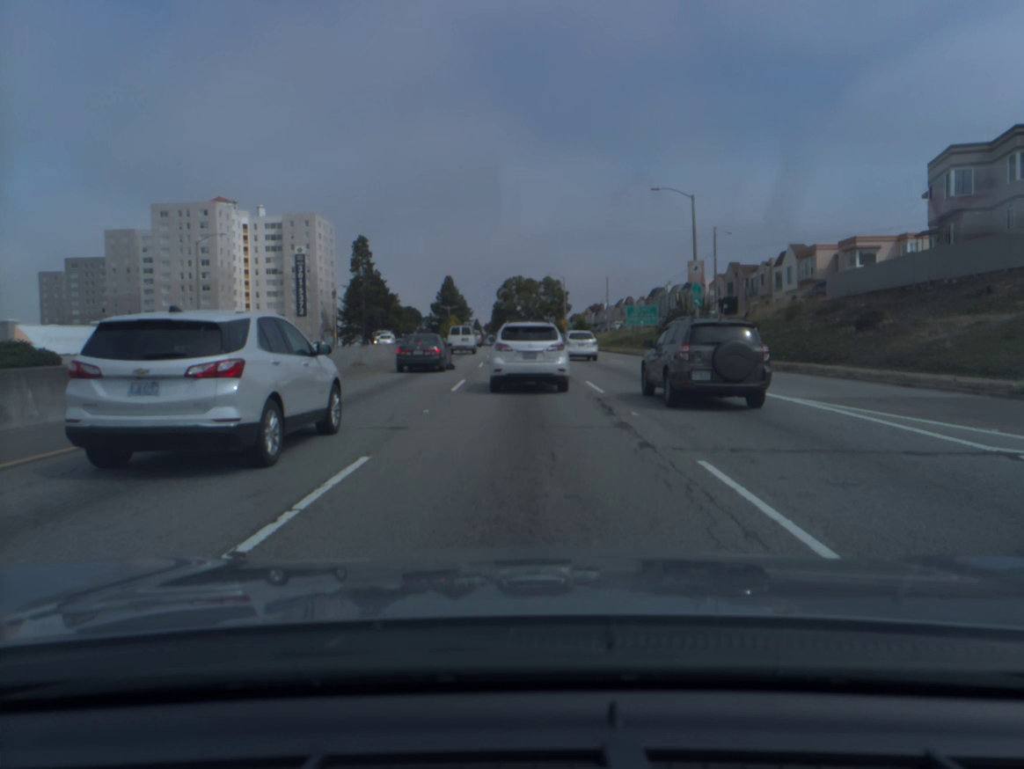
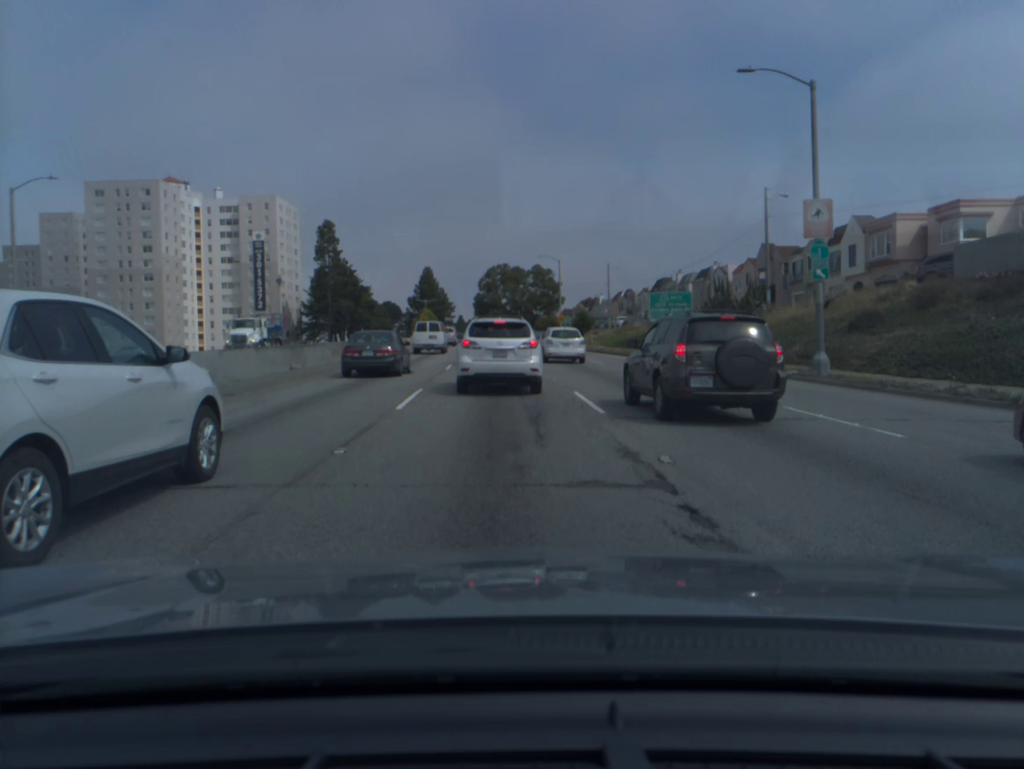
(0.0, +20.0) m; +1°
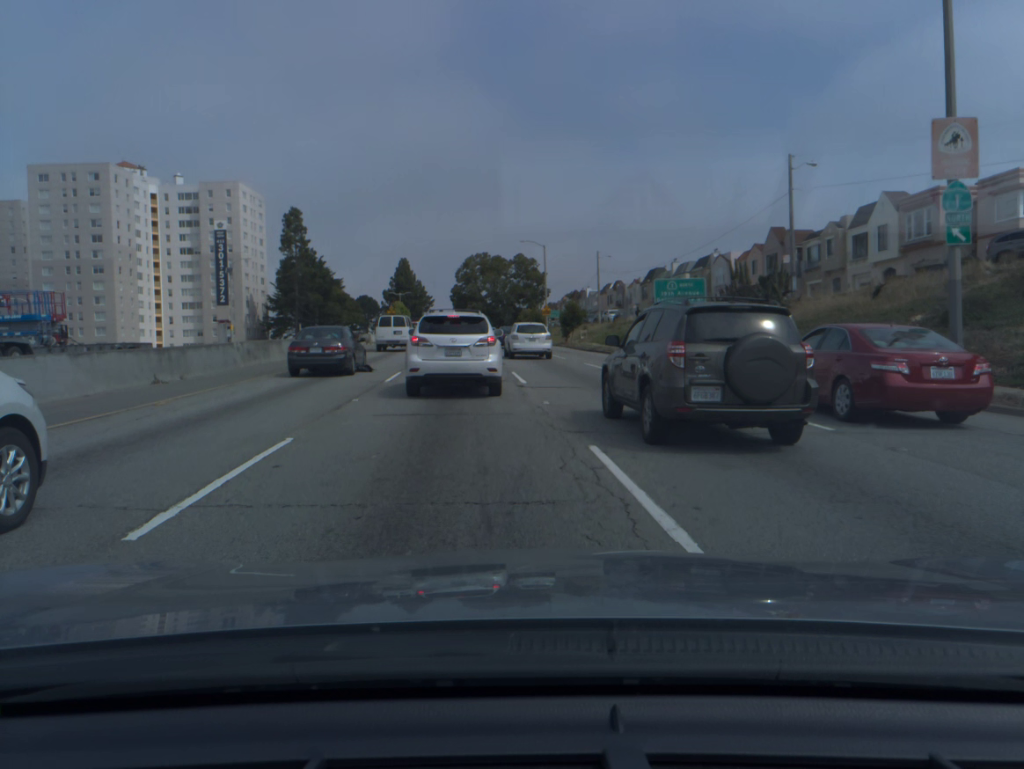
(+0.1, +8.8) m; 0°
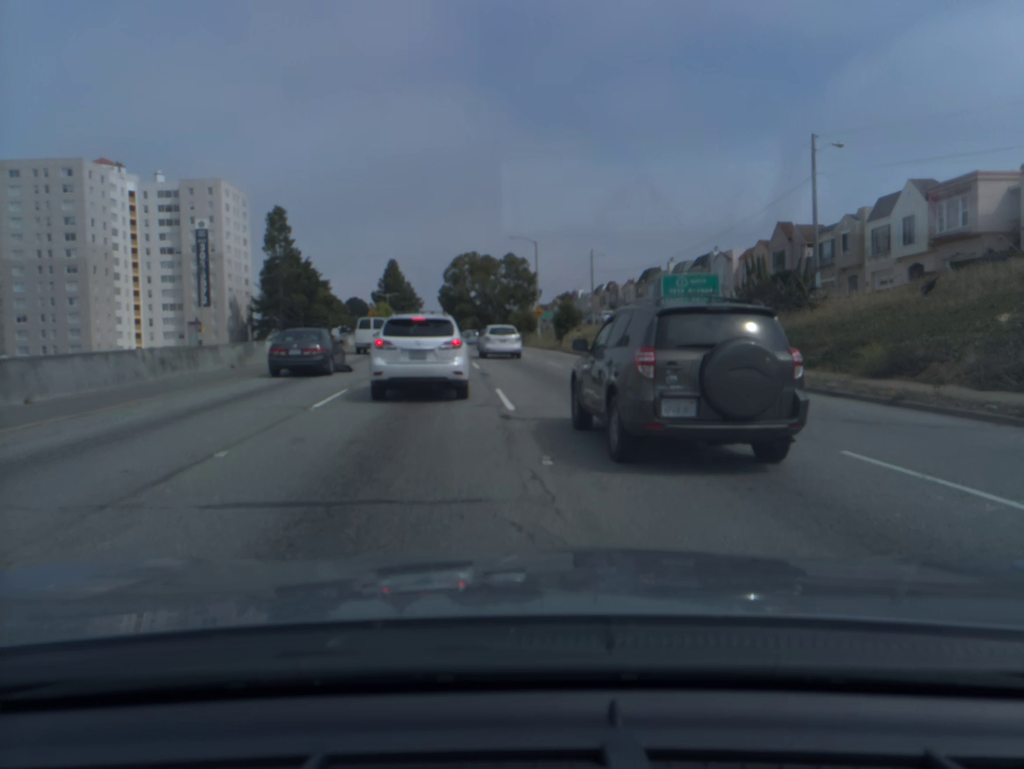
(+0.1, +6.4) m; +1°
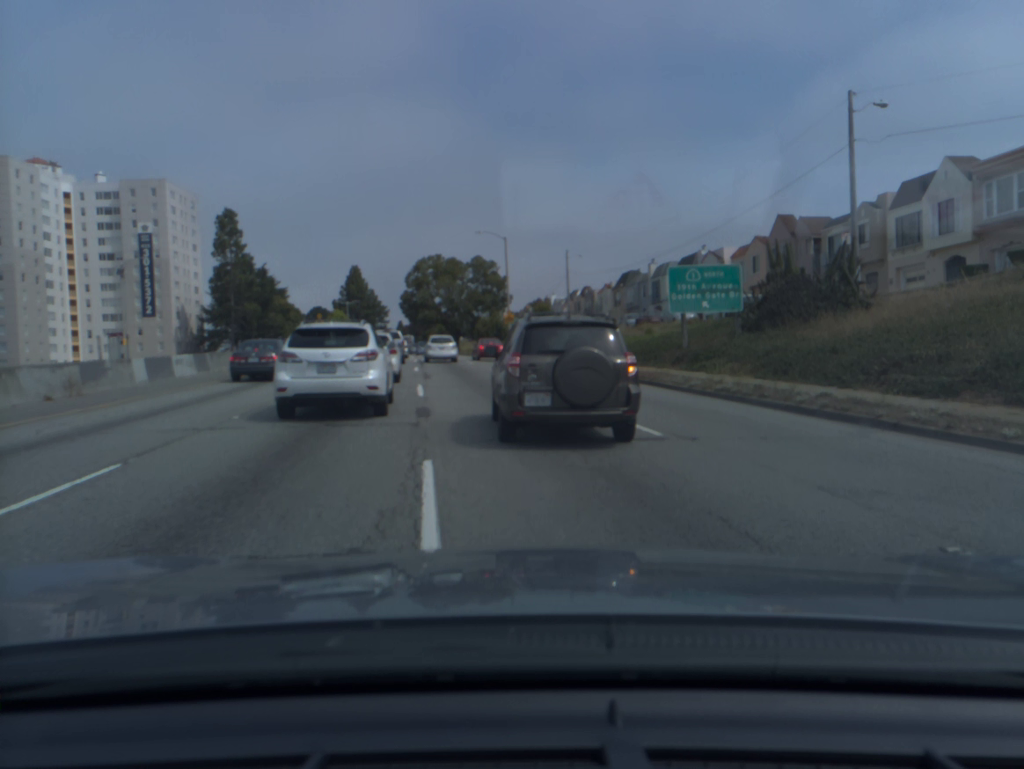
(+0.1, +9.0) m; +3°
